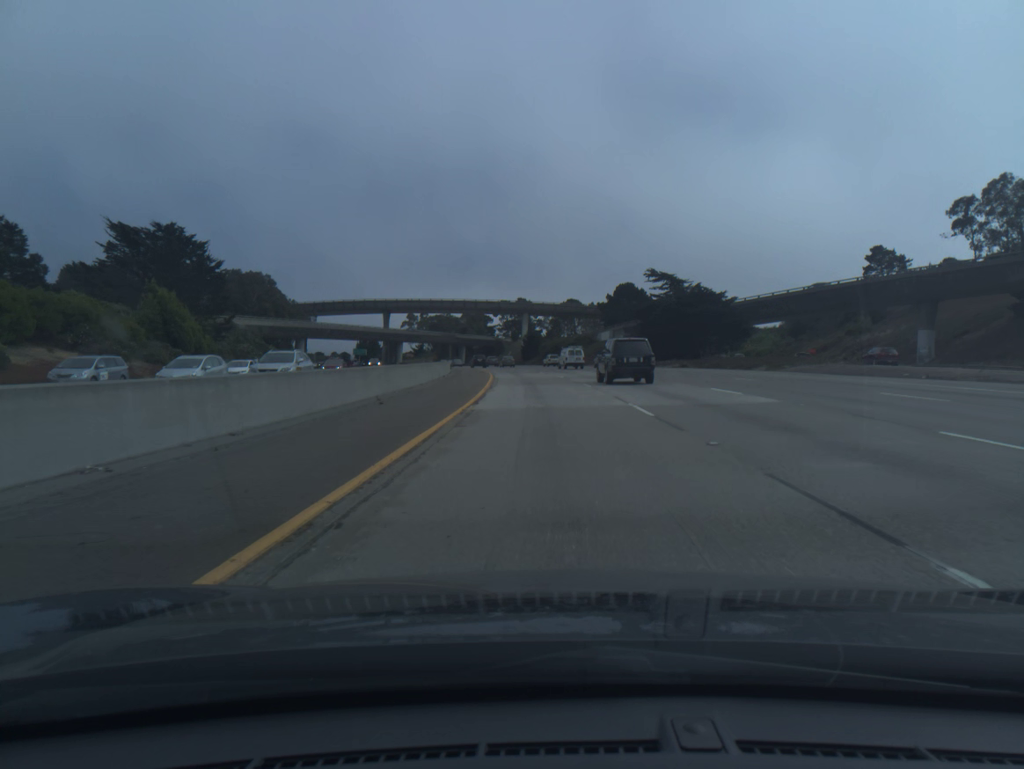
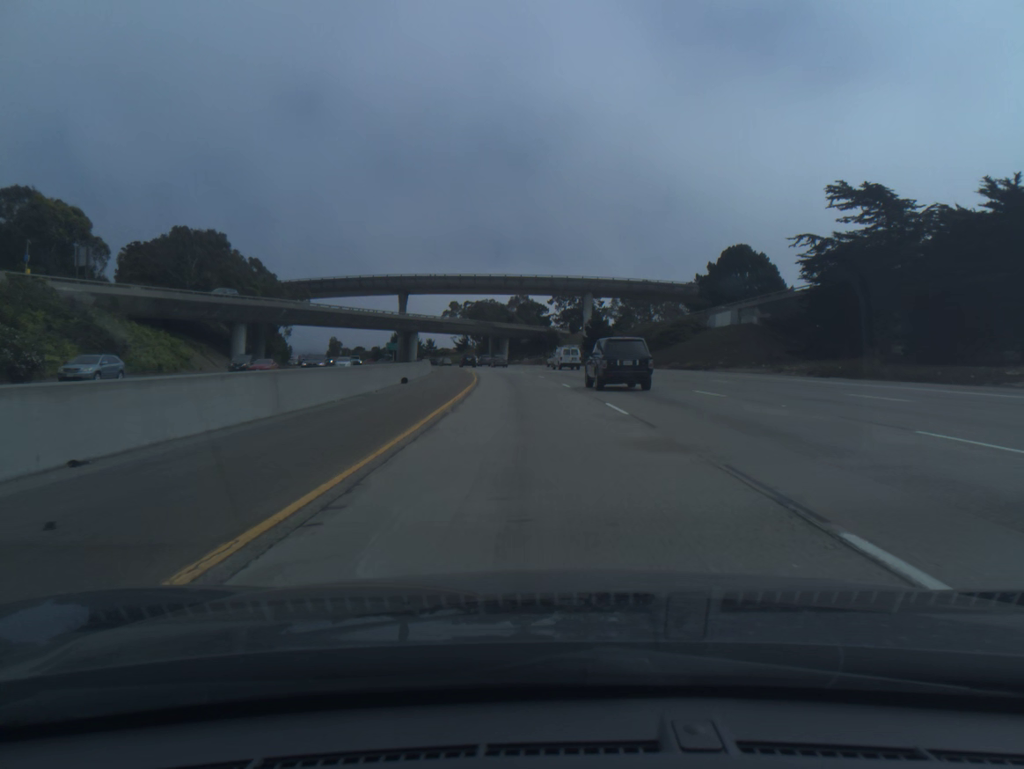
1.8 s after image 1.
(-1.6, +57.6) m; -4°
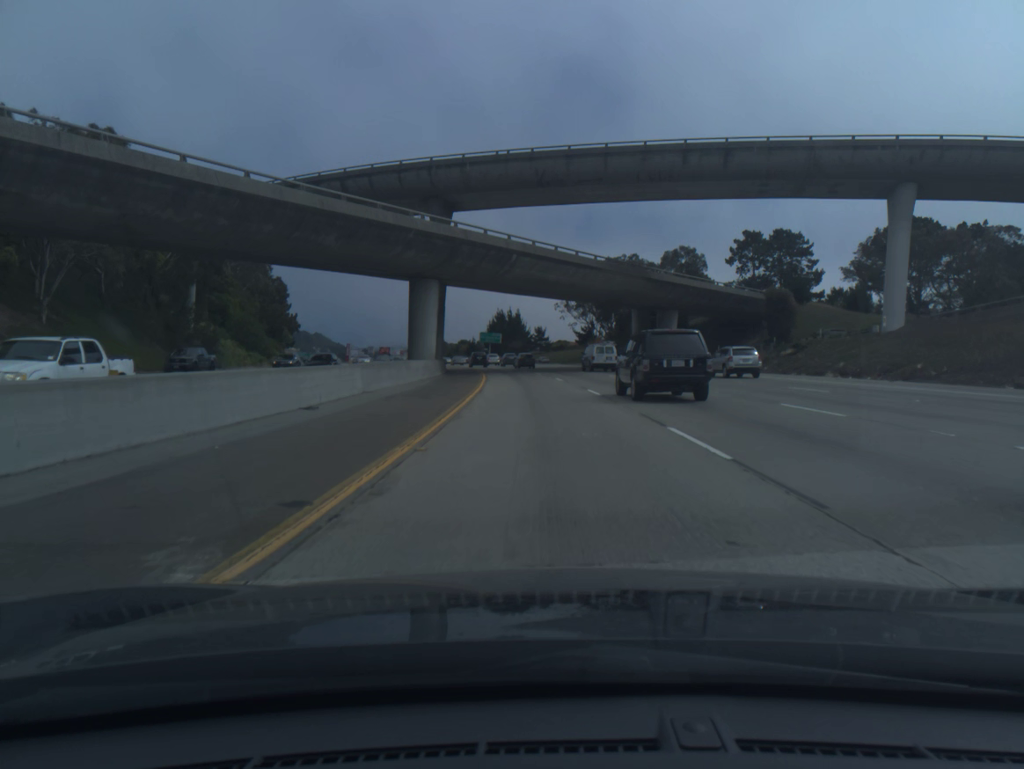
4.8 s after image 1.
(-8.1, +94.2) m; -9°
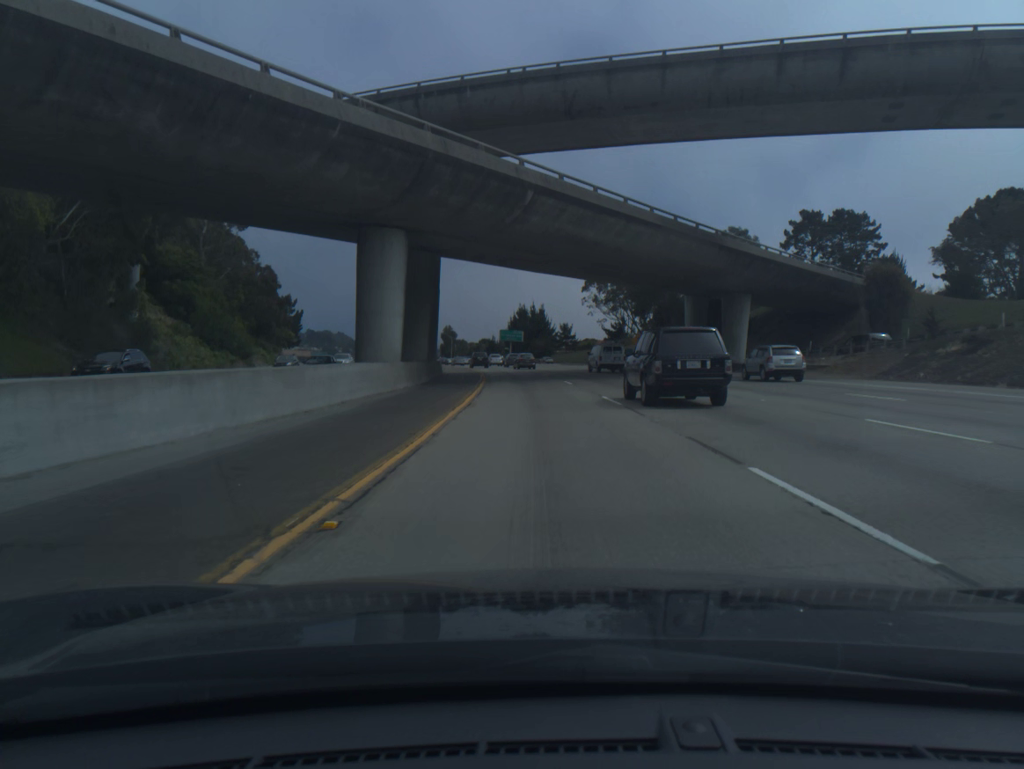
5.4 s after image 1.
(-0.3, +19.0) m; -2°
